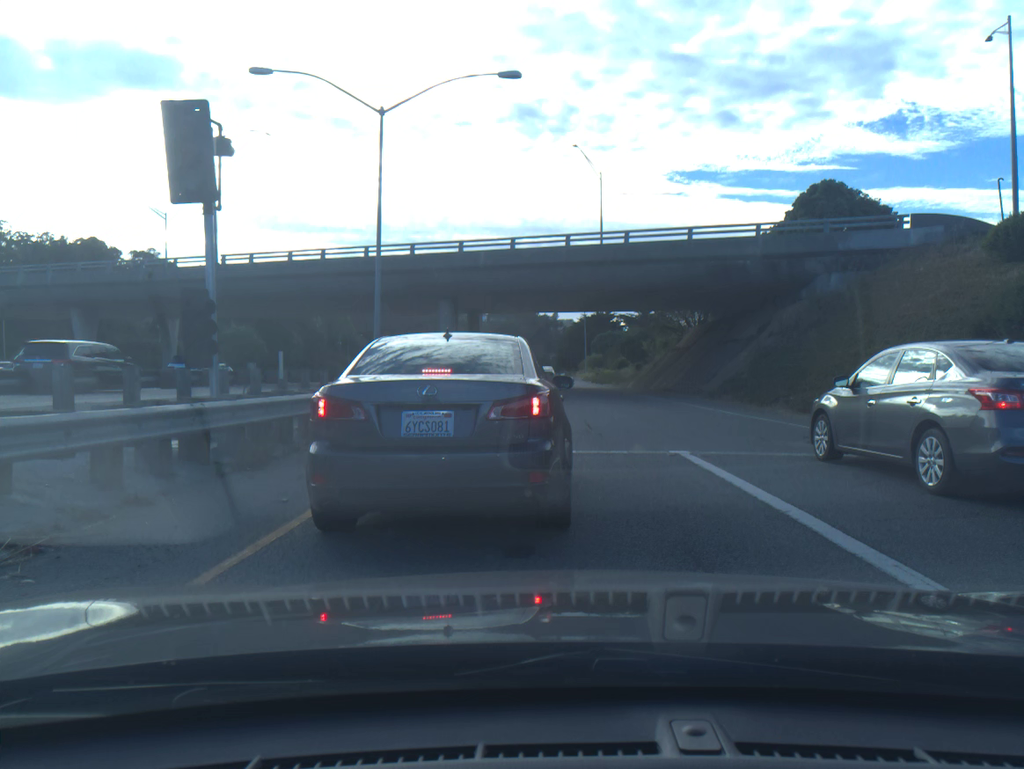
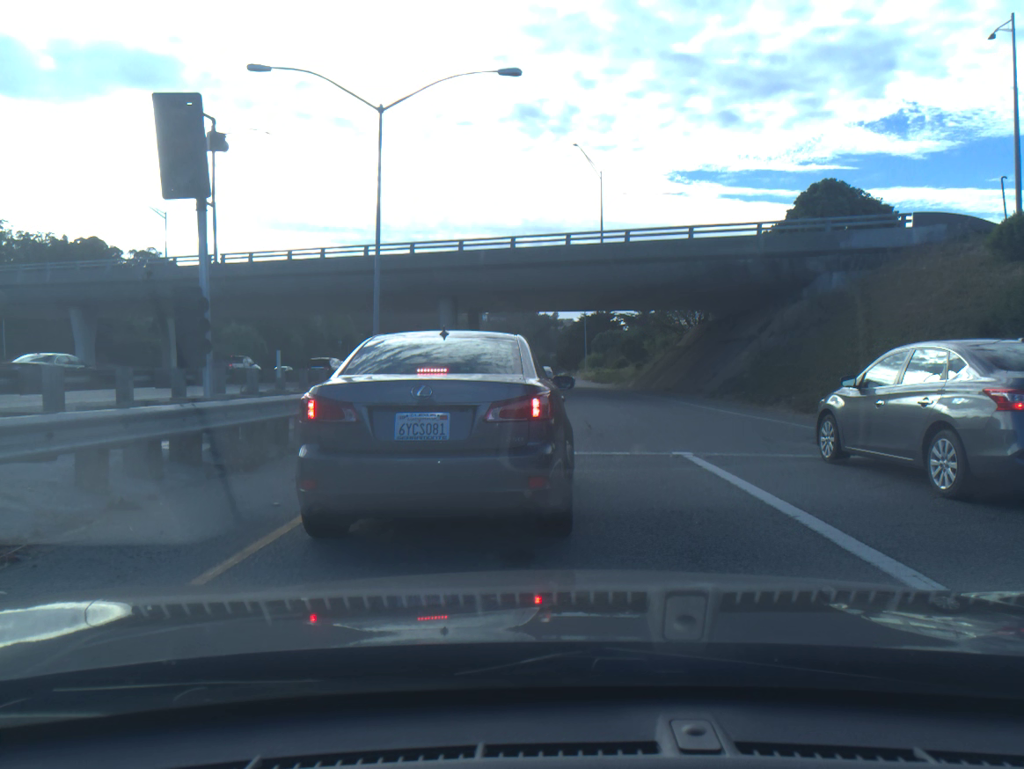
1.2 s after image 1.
(0.0, +0.3) m; 0°
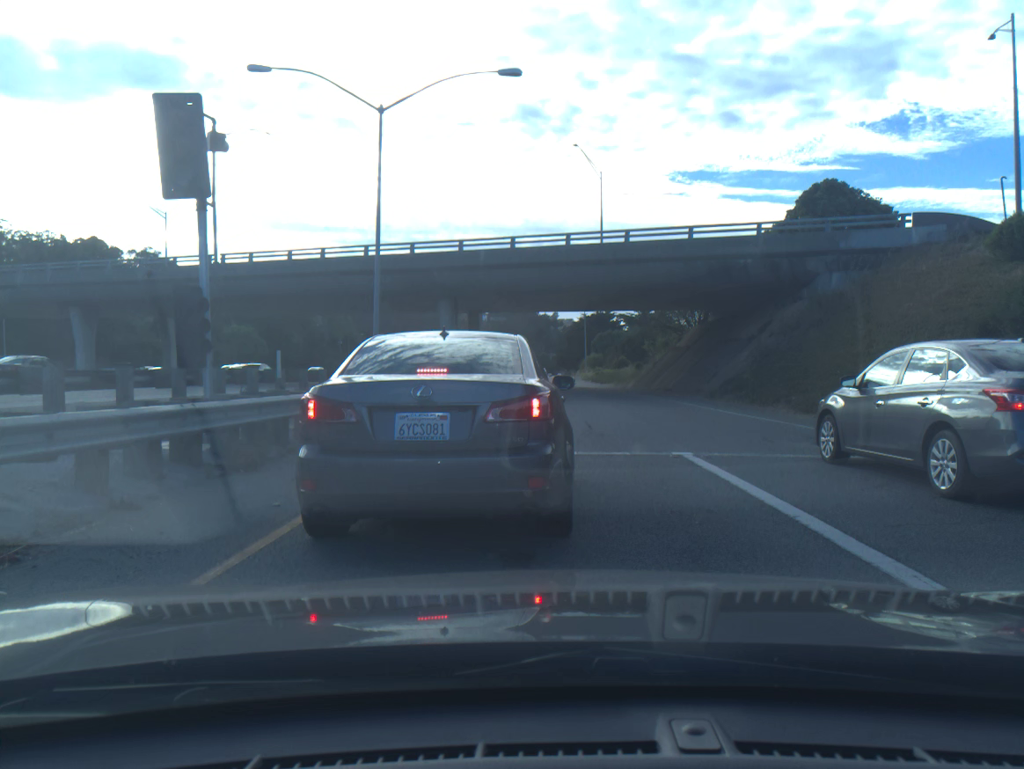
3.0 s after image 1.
(0.0, 0.0) m; 0°
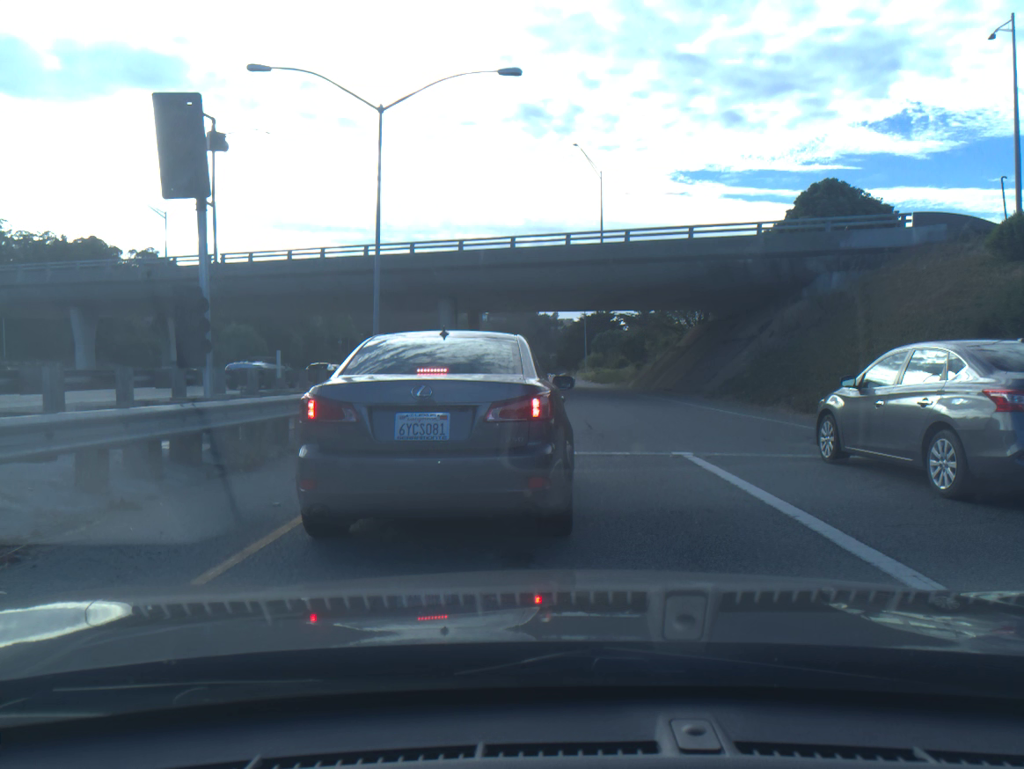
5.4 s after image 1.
(0.0, 0.0) m; 0°
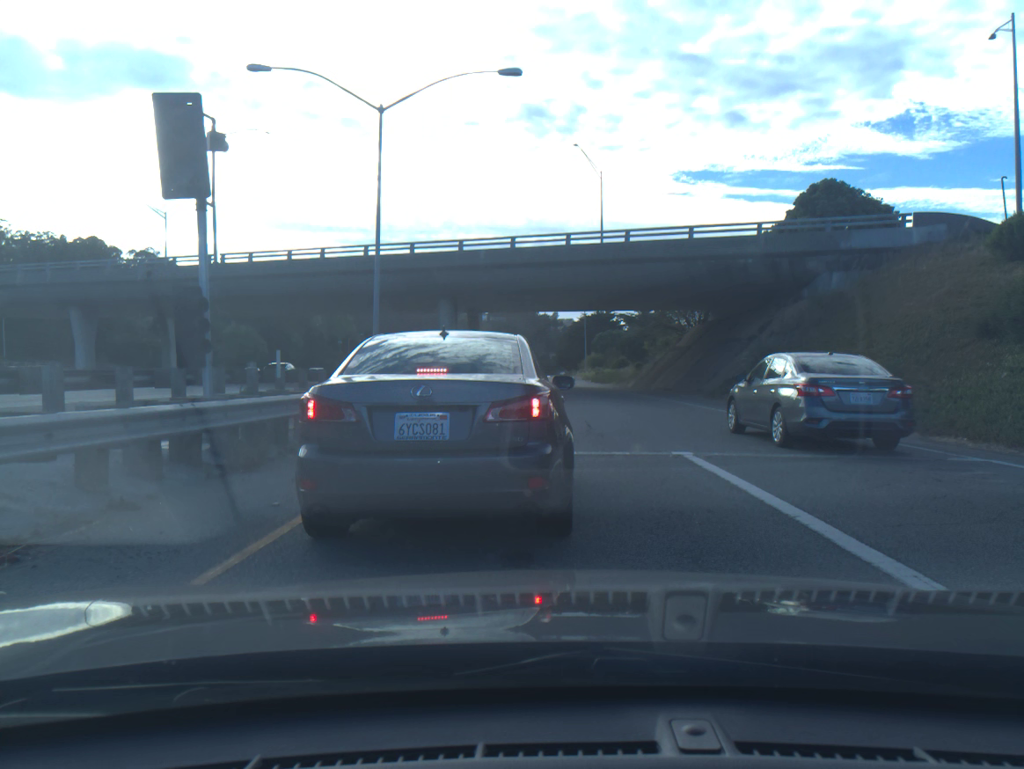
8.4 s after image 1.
(0.0, 0.0) m; 0°
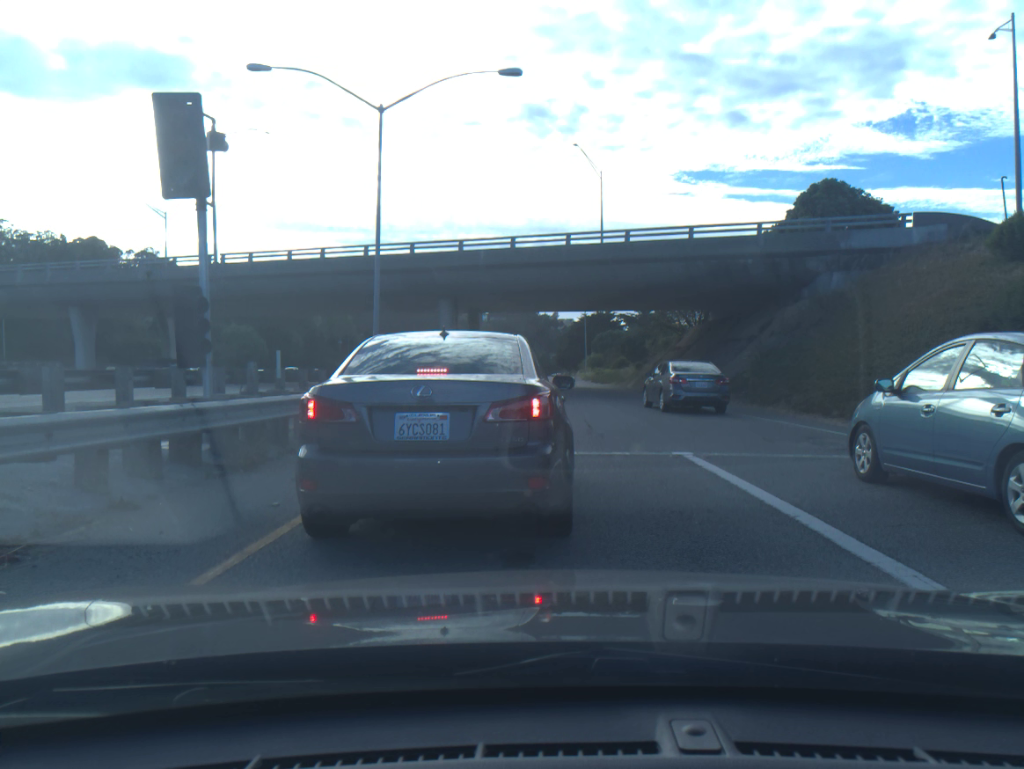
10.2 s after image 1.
(0.0, 0.0) m; 0°
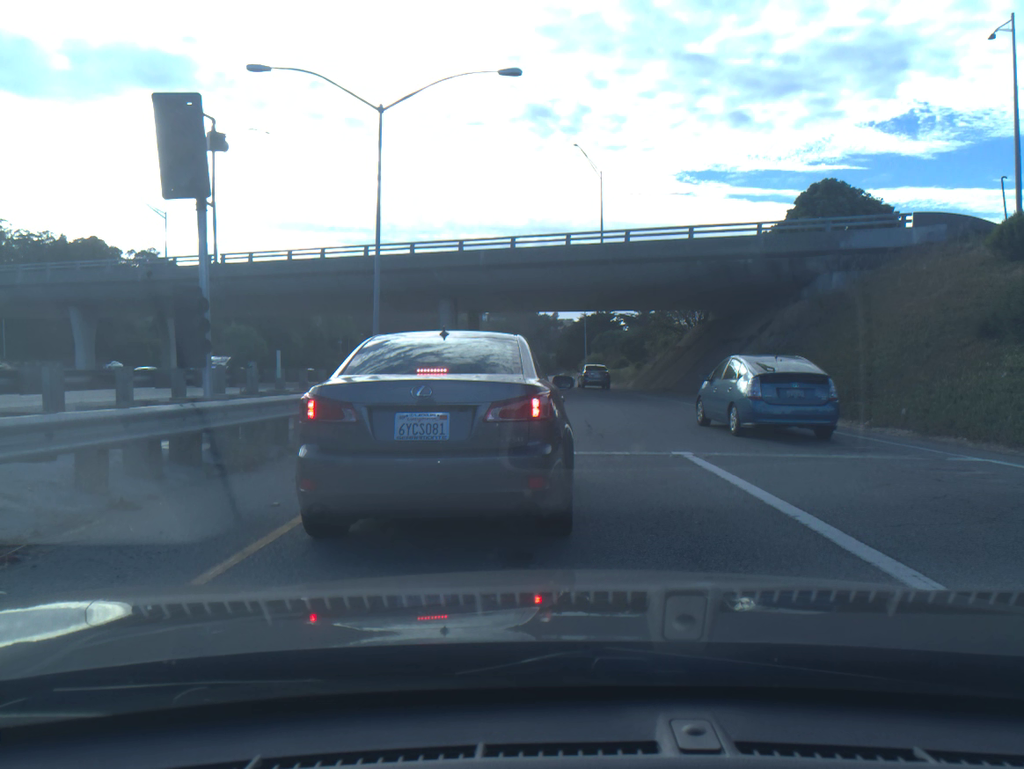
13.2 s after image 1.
(0.0, 0.0) m; 0°
